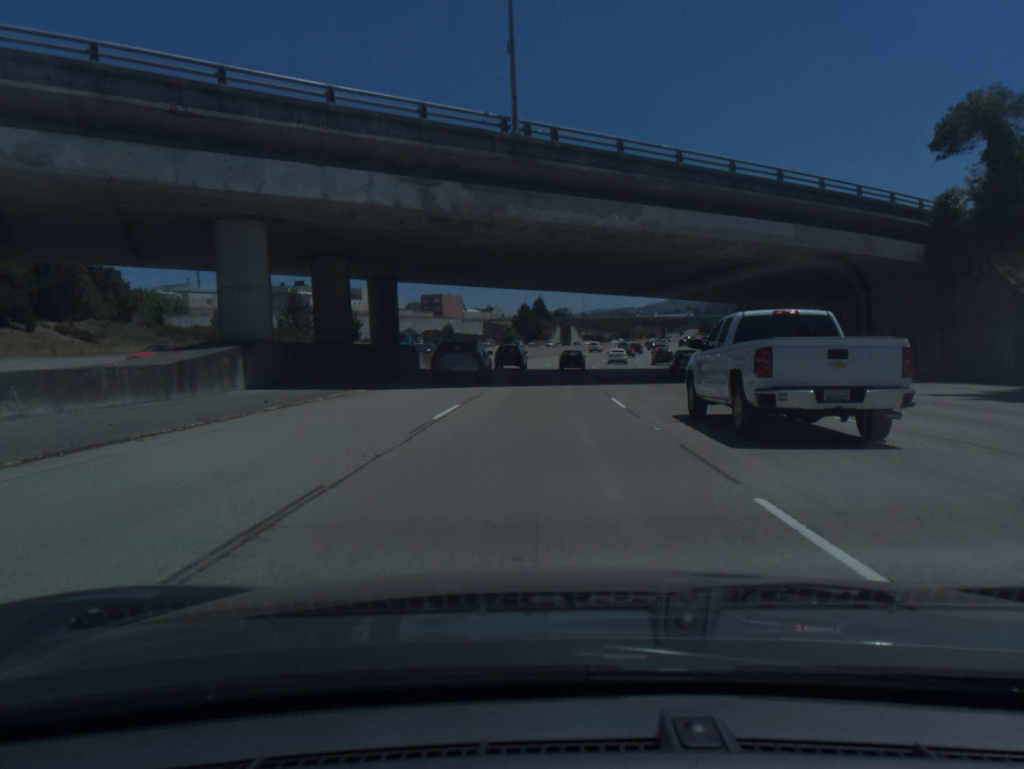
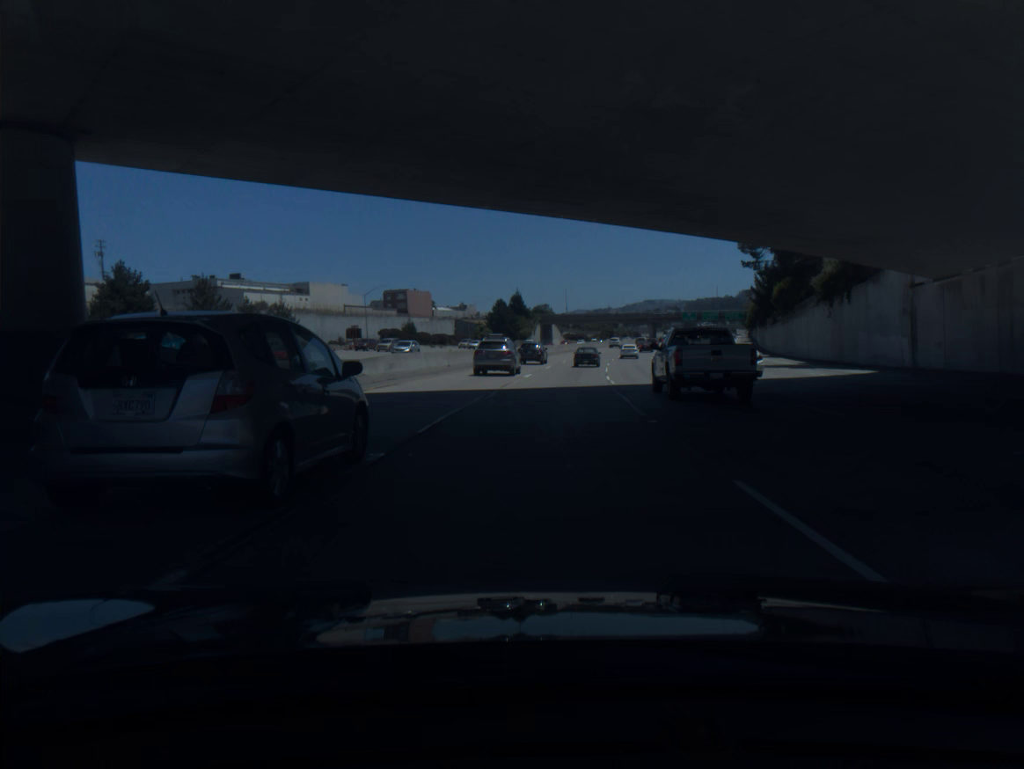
(+0.3, +28.3) m; +2°
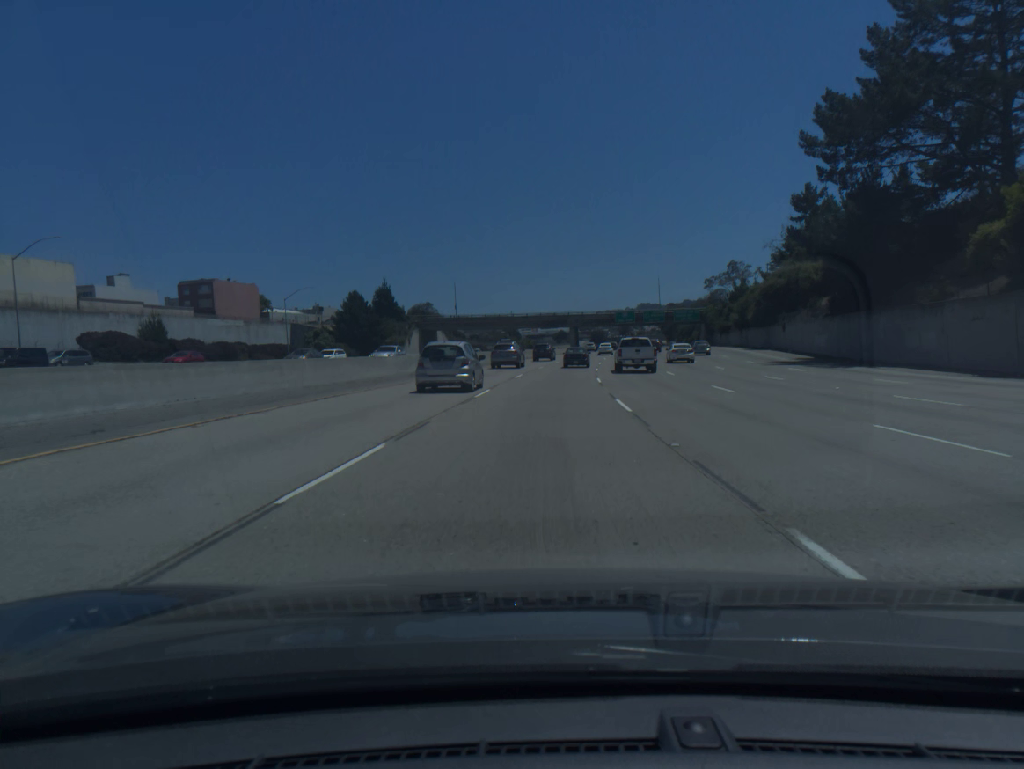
(+4.4, +70.8) m; +7°
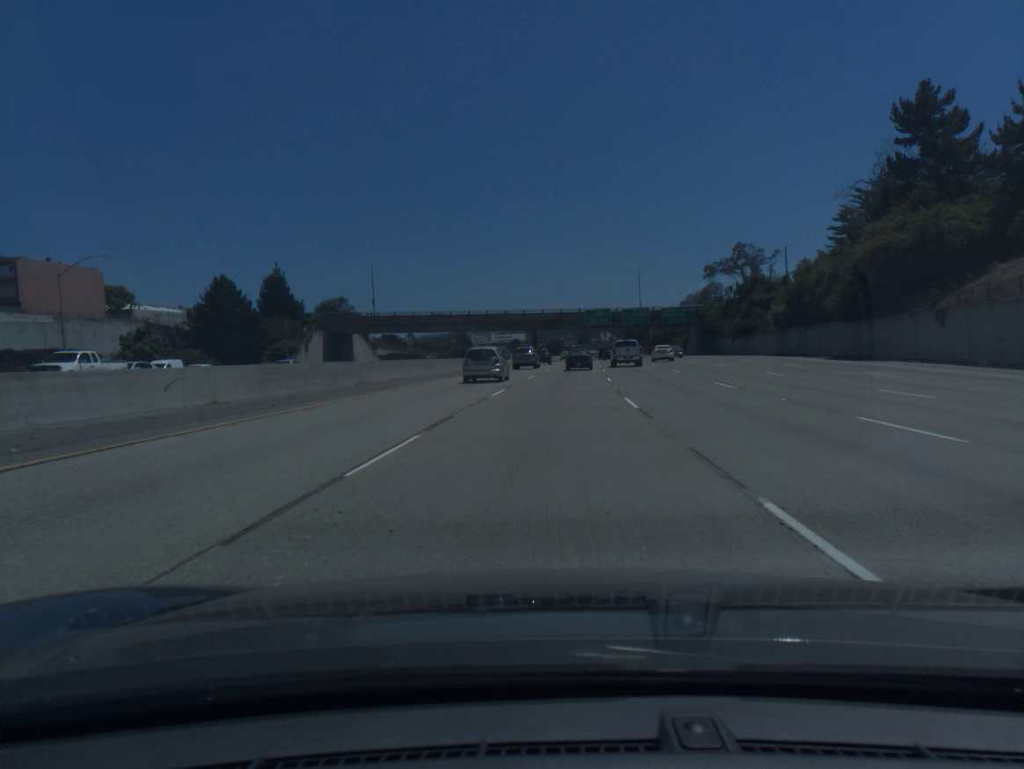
(+1.2, +42.5) m; +3°
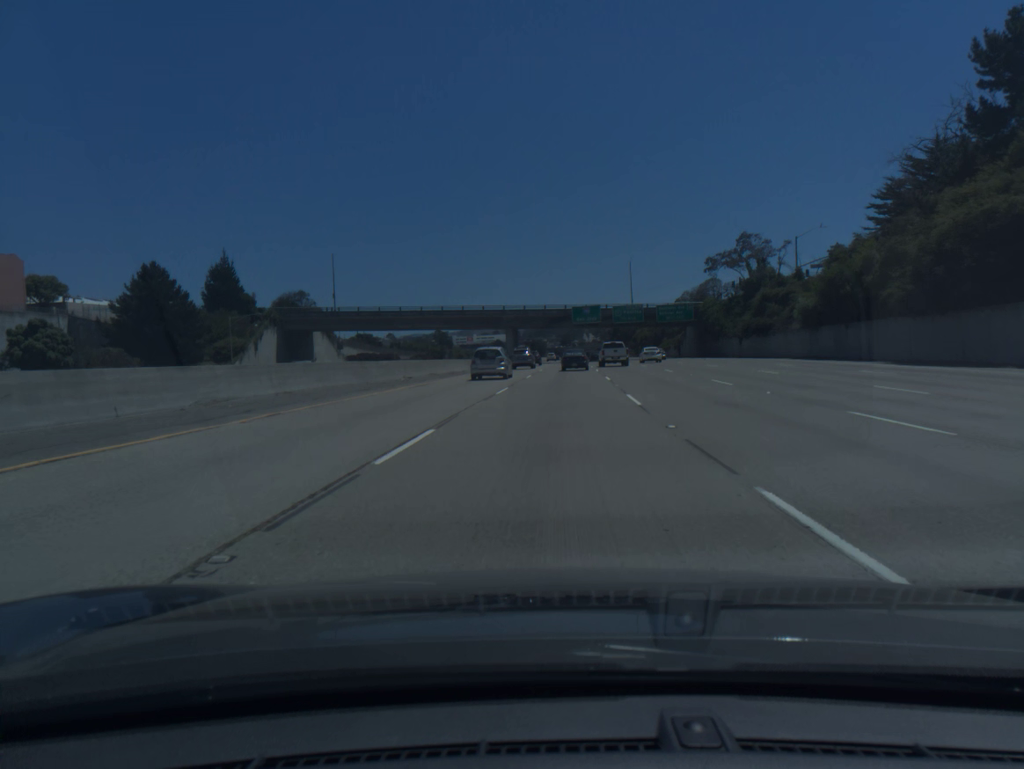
(+0.1, +14.1) m; +1°
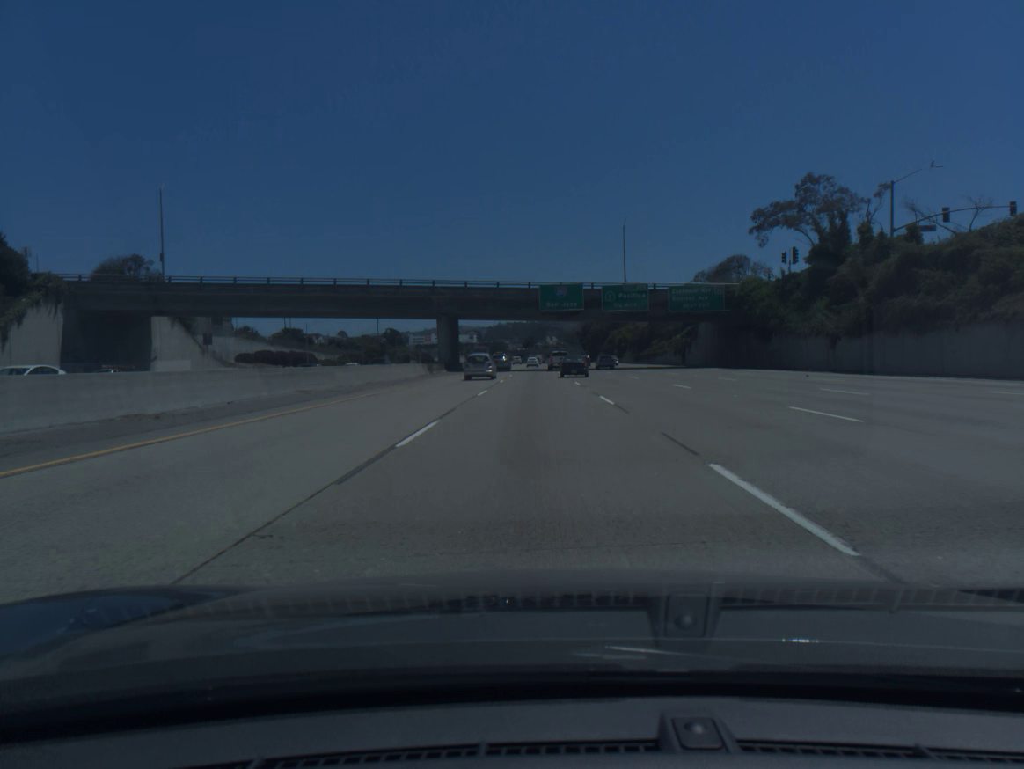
(+1.2, +41.9) m; +3°
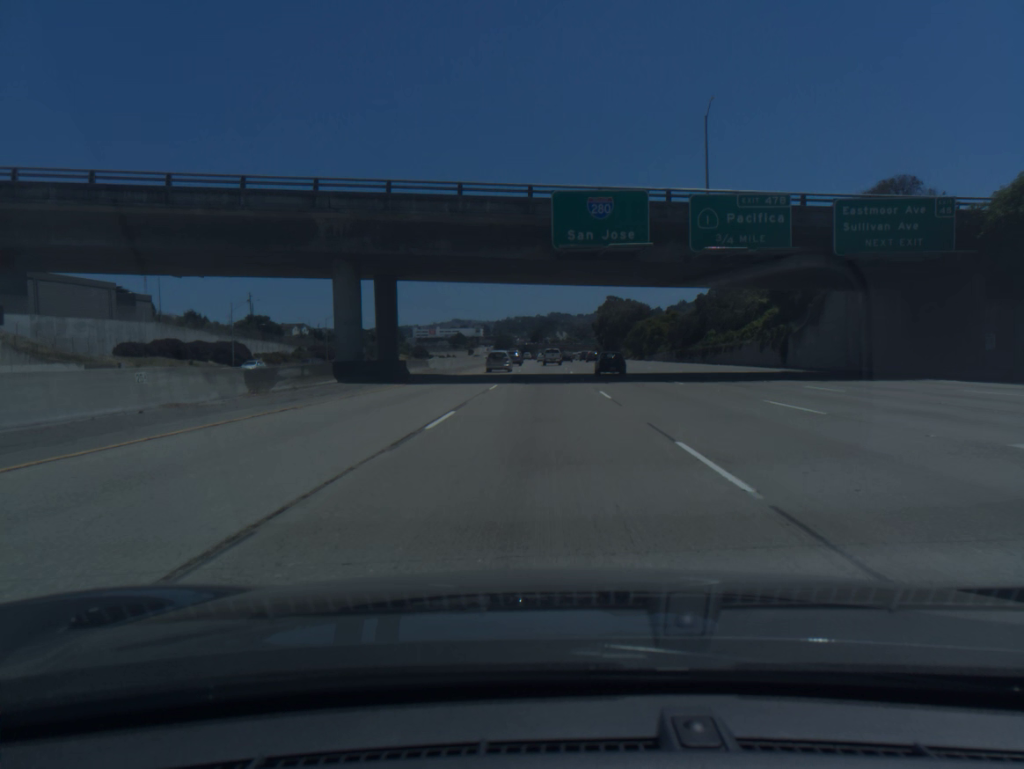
(-0.2, +41.8) m; -1°
